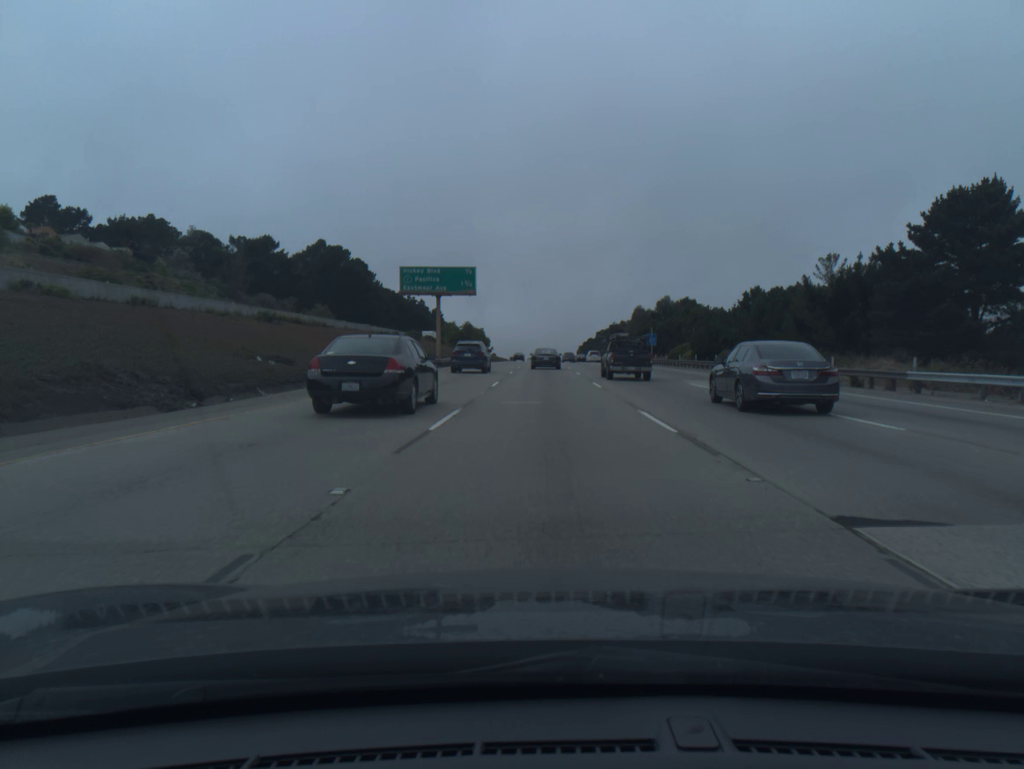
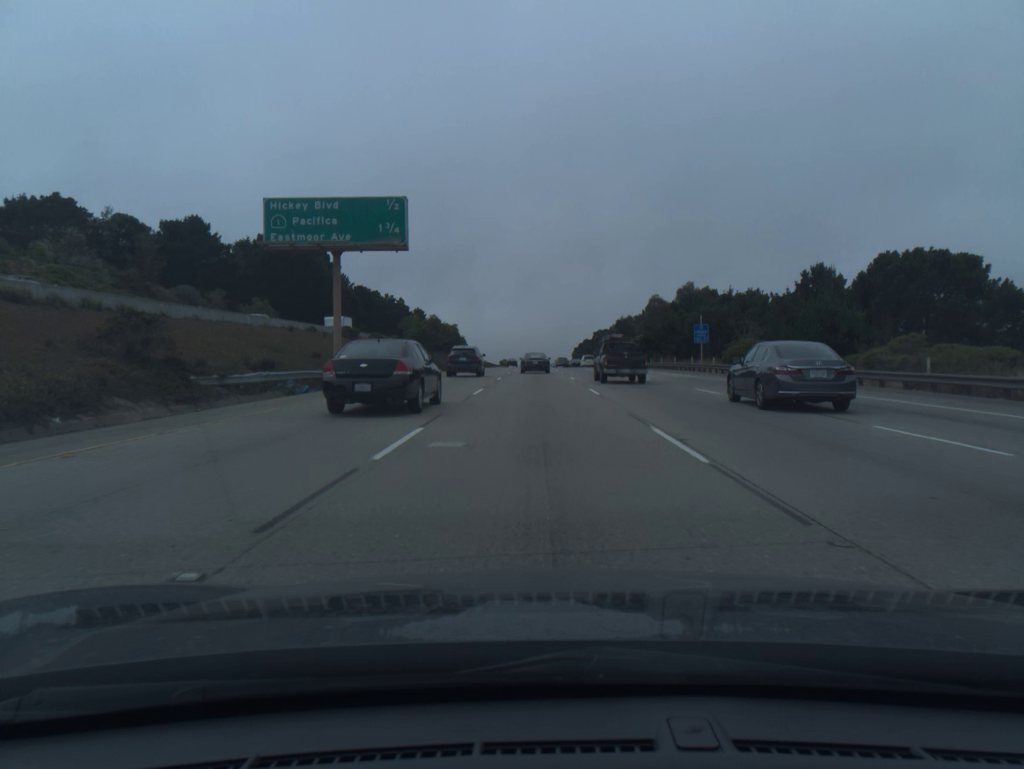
(+0.2, +32.5) m; +1°
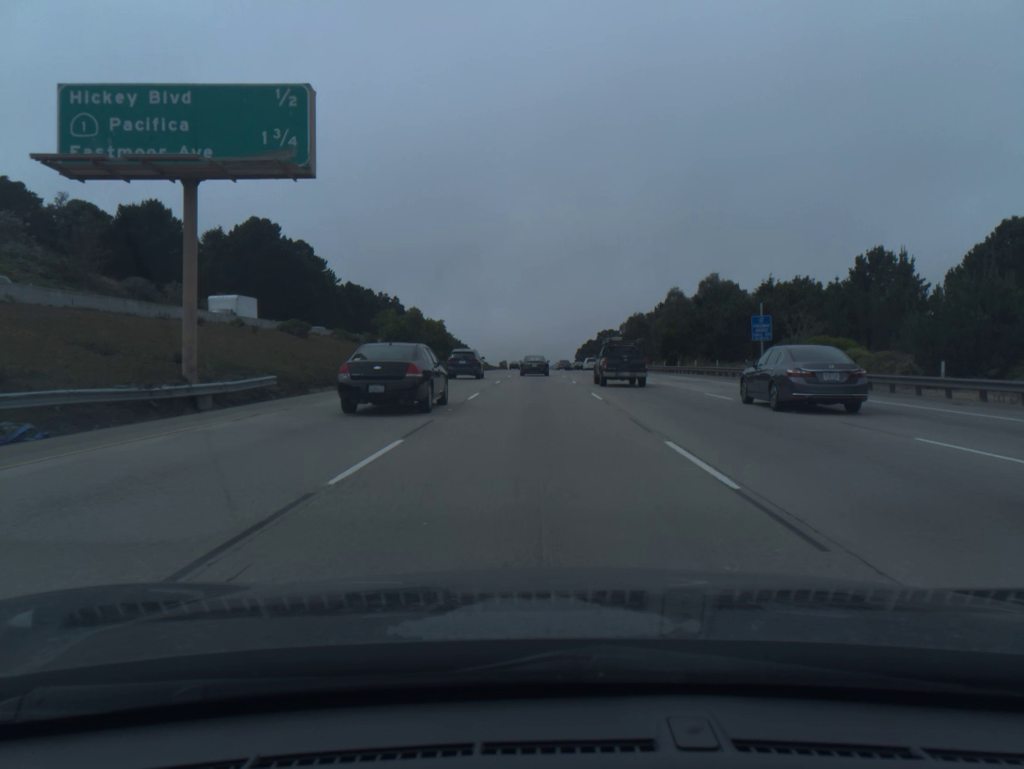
(0.0, +16.1) m; 0°
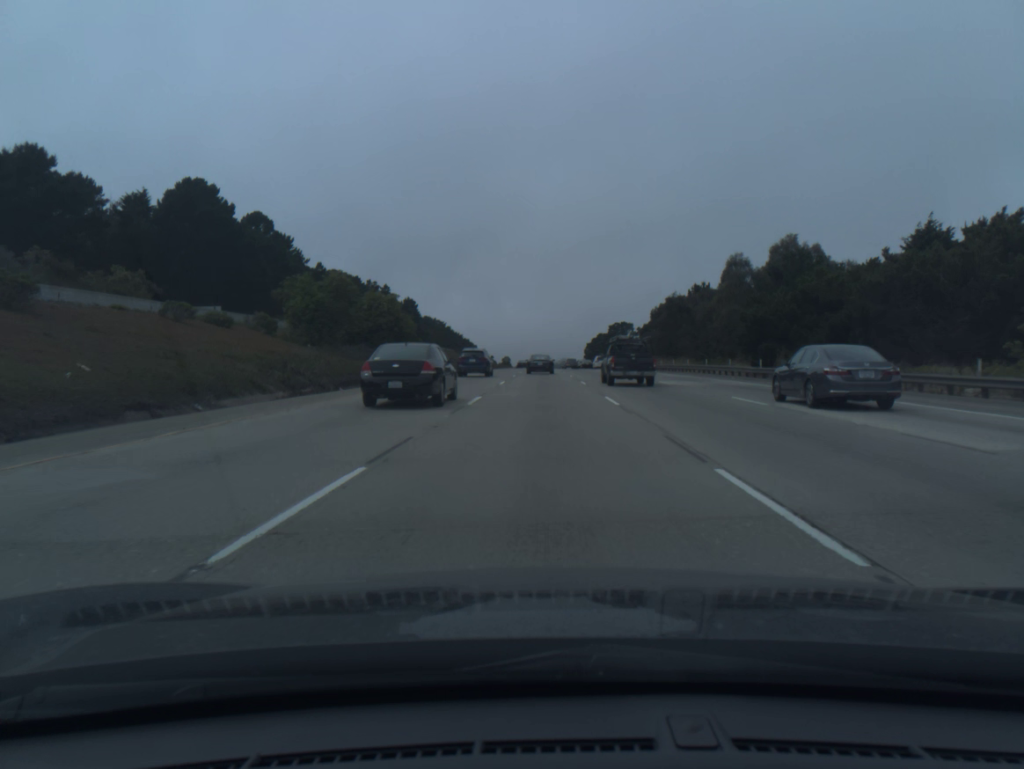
(-0.1, +32.1) m; -1°
